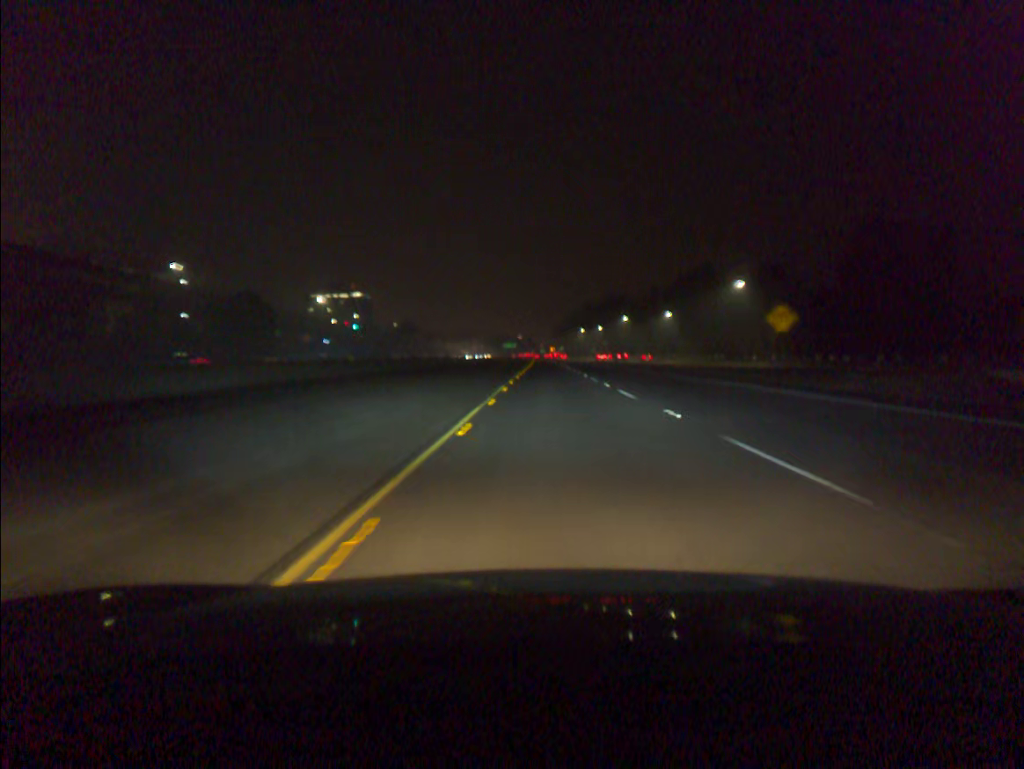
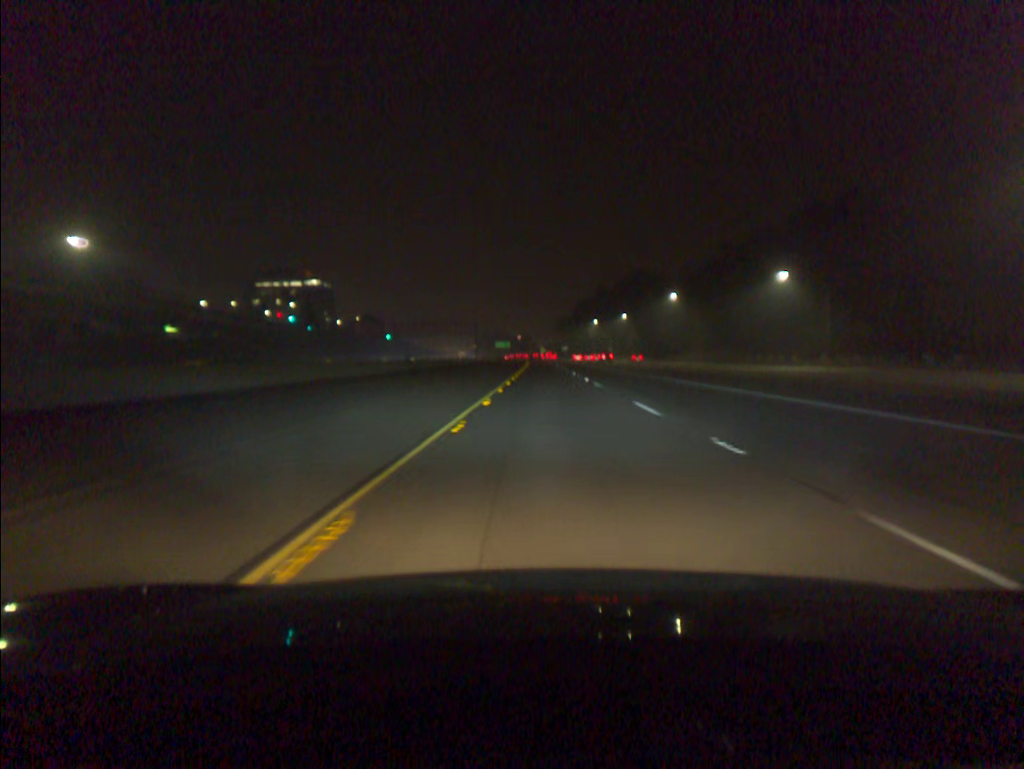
(+0.2, +79.4) m; 0°
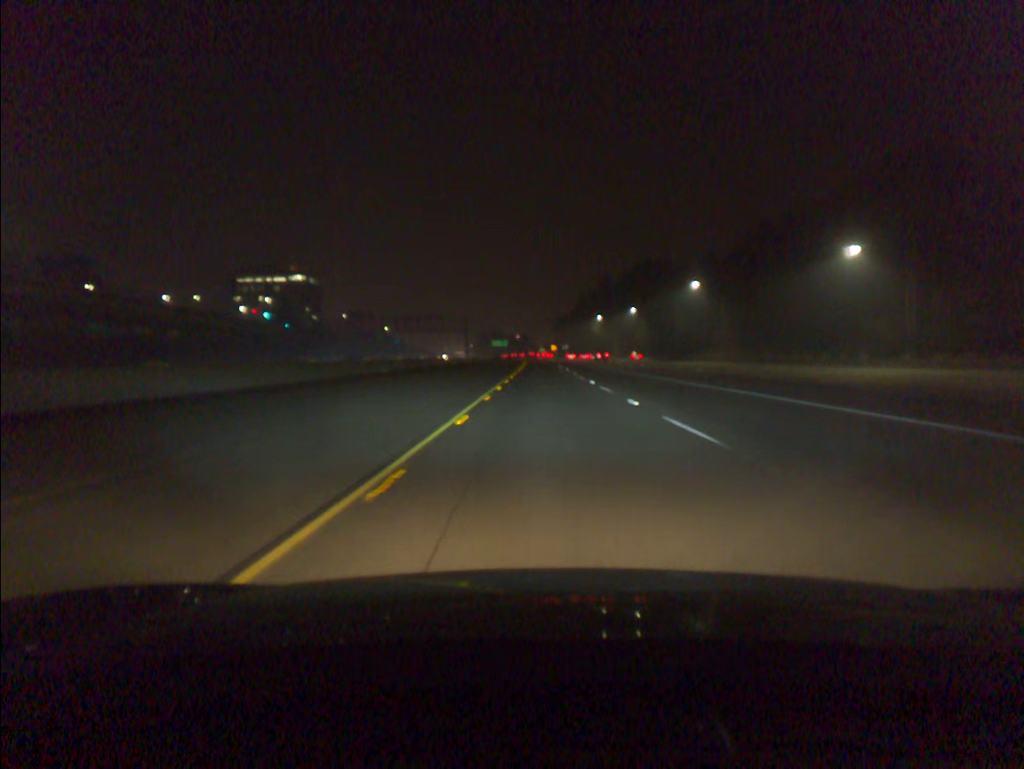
(0.0, +20.0) m; 0°
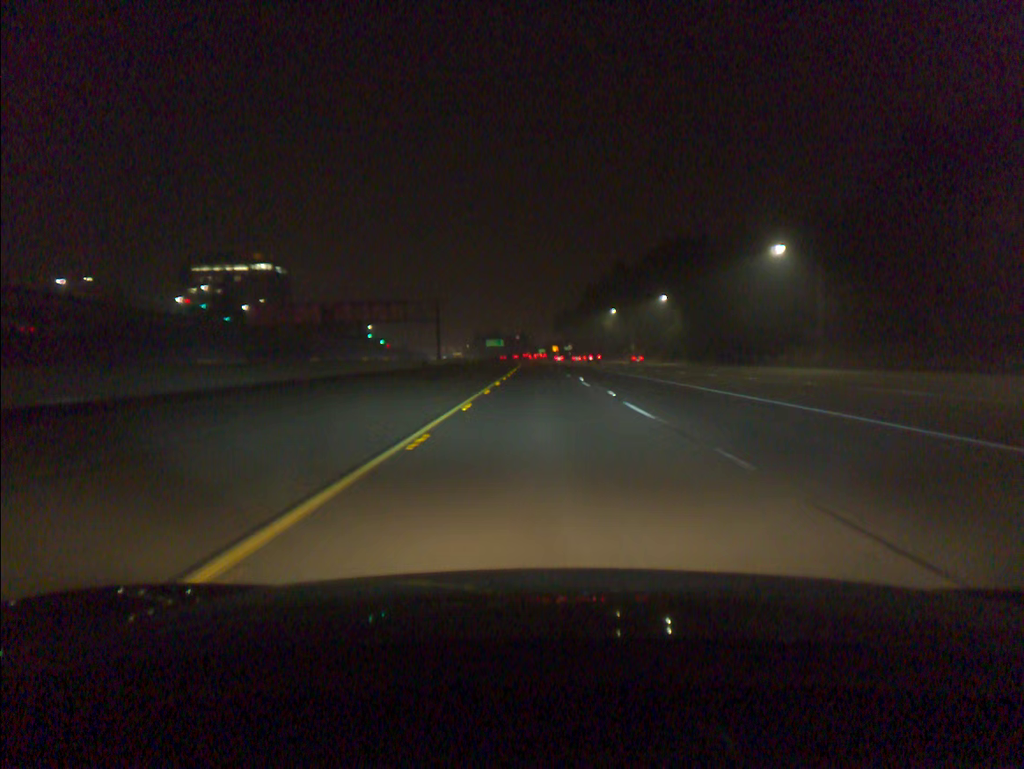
(0.0, +40.2) m; 0°
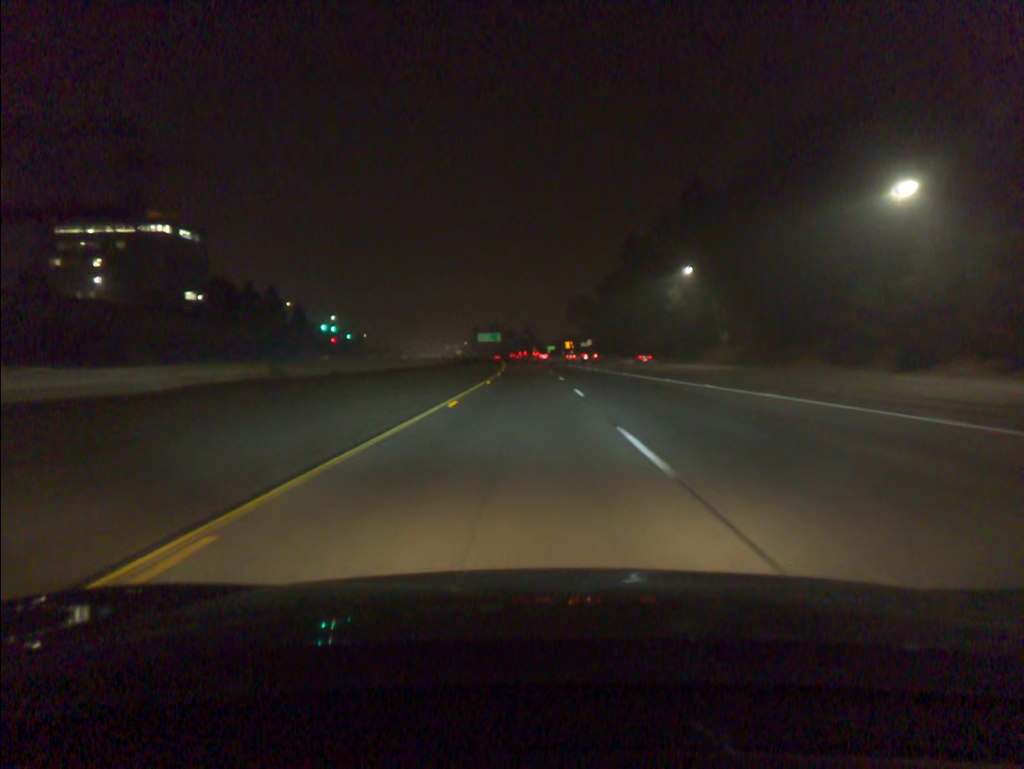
(-0.3, +80.9) m; -1°
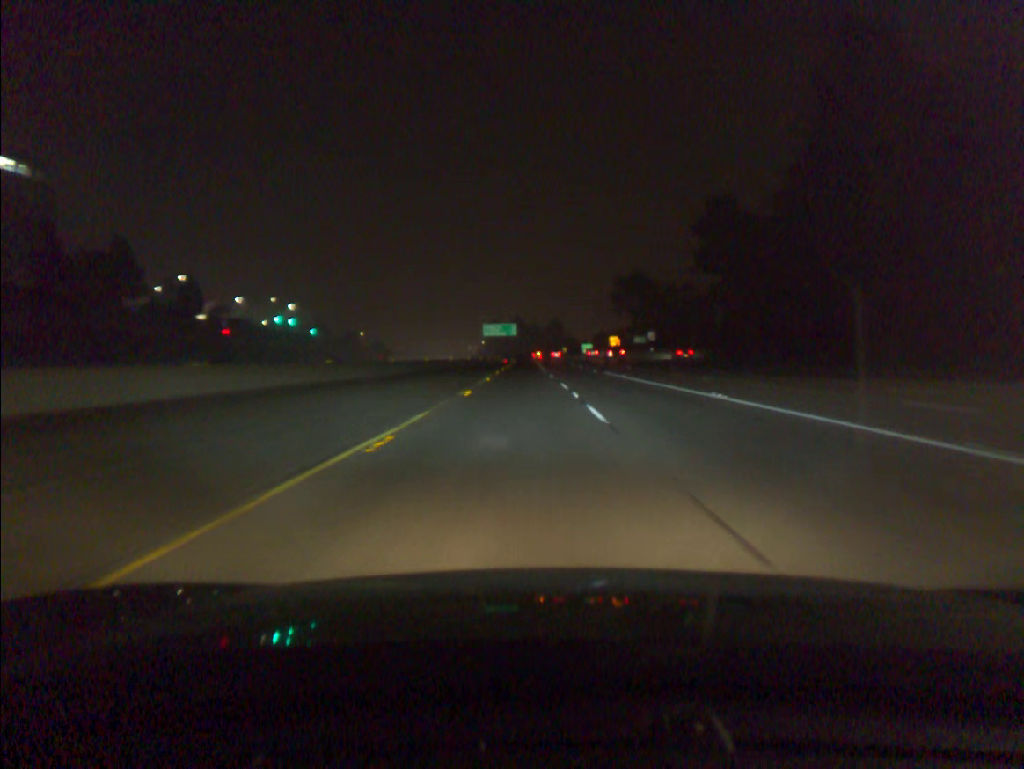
(-1.6, +81.2) m; -2°
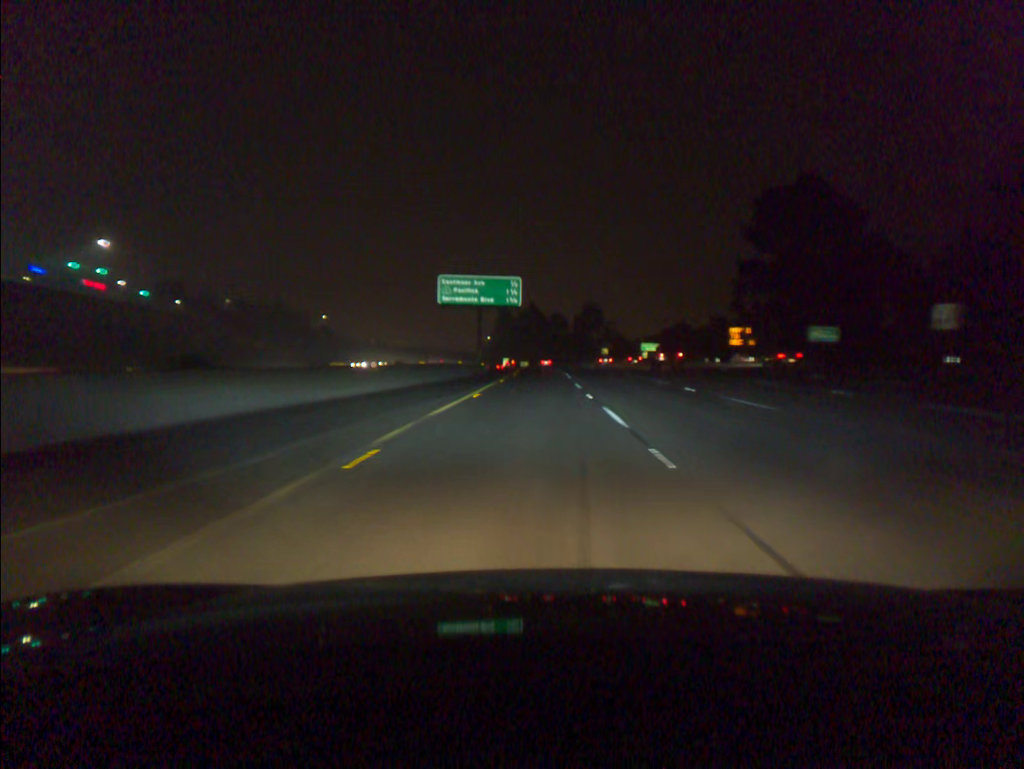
(-1.9, +103.7) m; -1°
